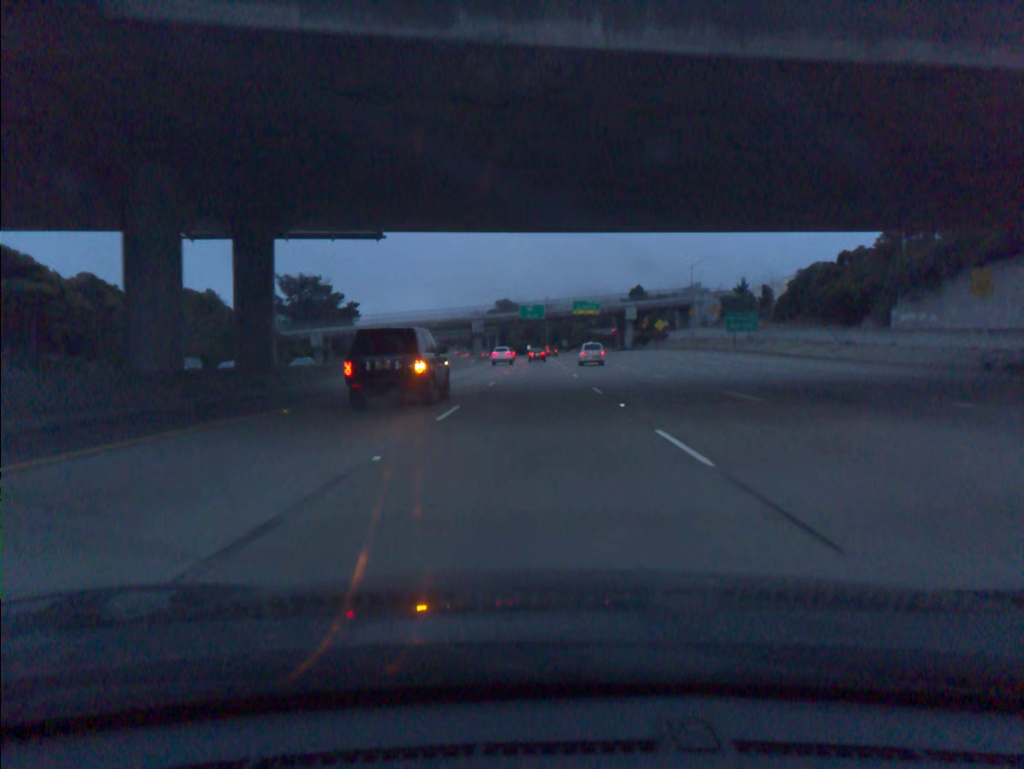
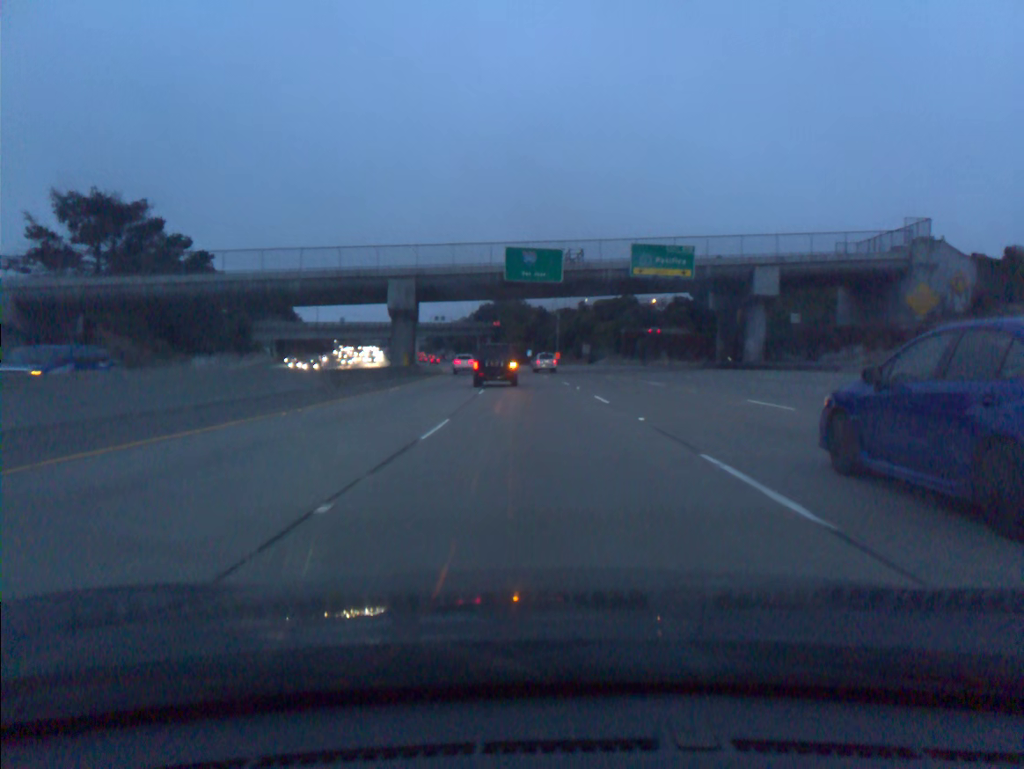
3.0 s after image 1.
(-0.3, +90.3) m; 0°
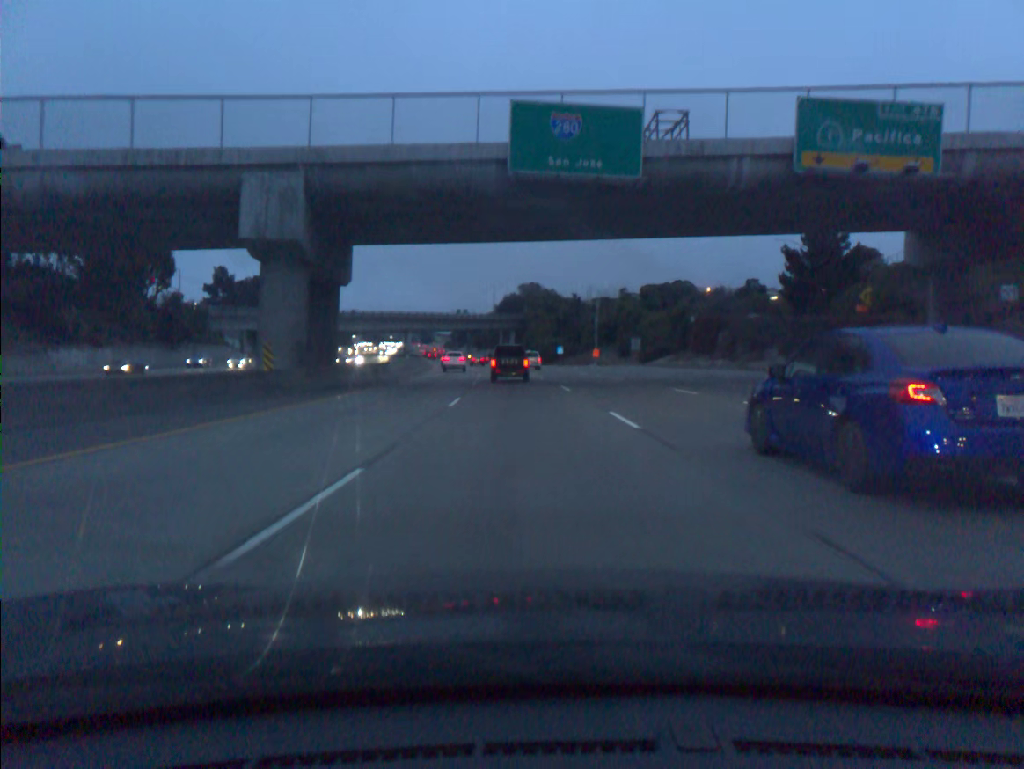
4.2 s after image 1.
(-0.6, +36.3) m; -2°
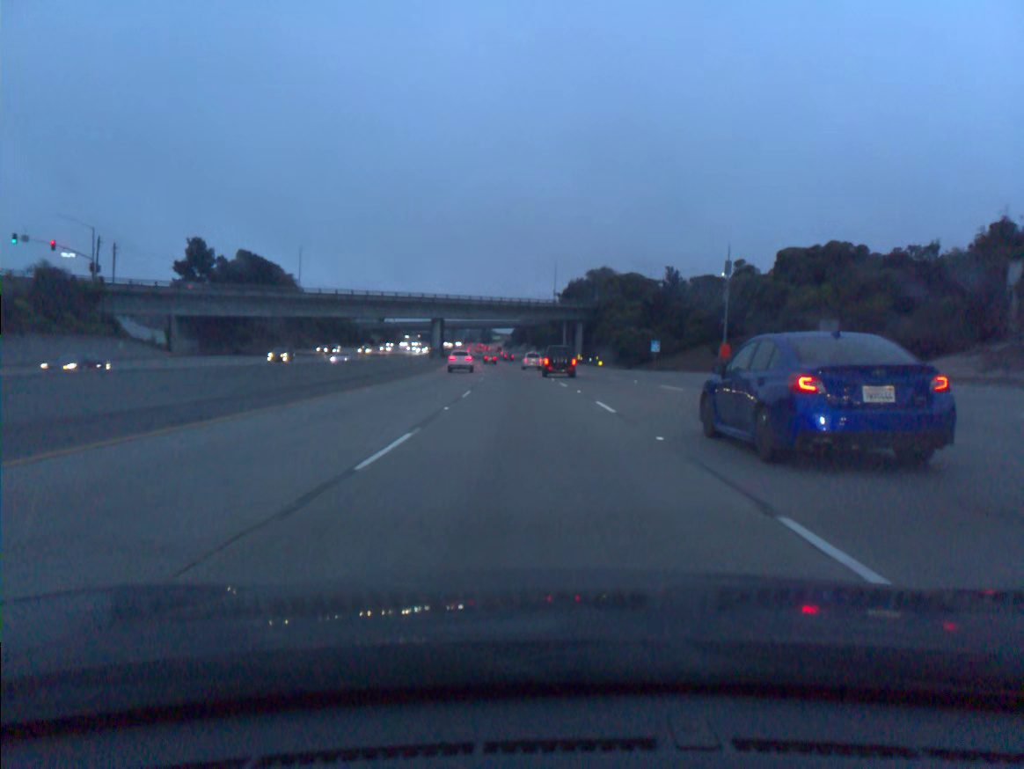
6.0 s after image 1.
(-2.3, +54.7) m; -5°
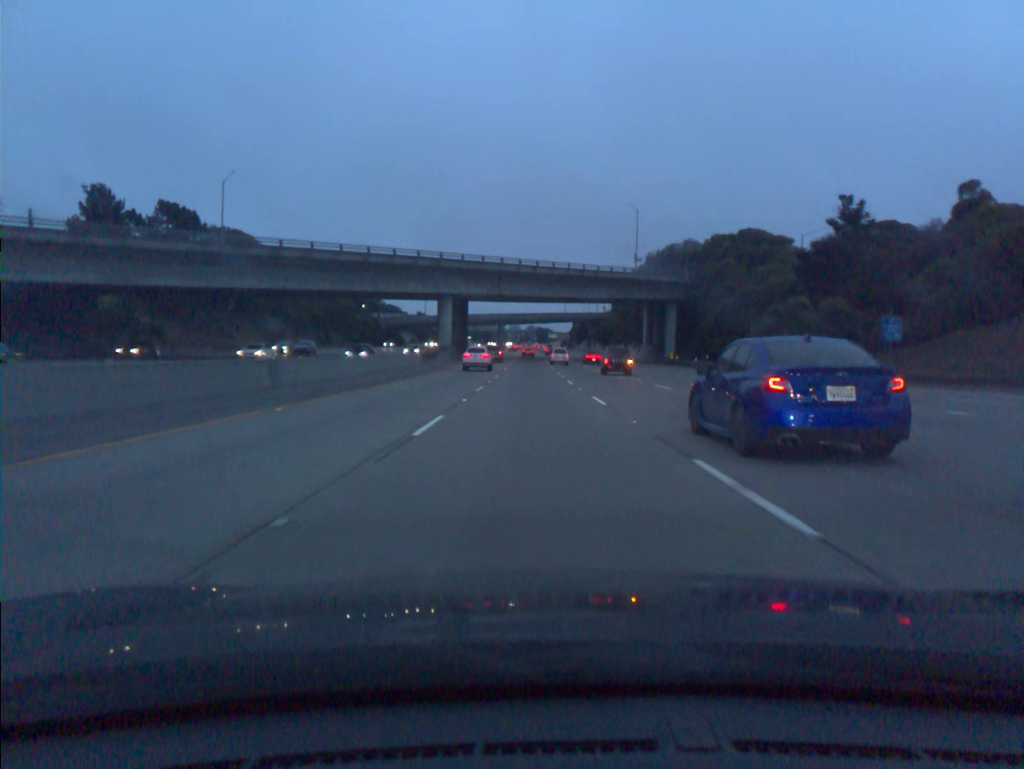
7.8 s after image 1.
(-2.1, +54.9) m; -4°
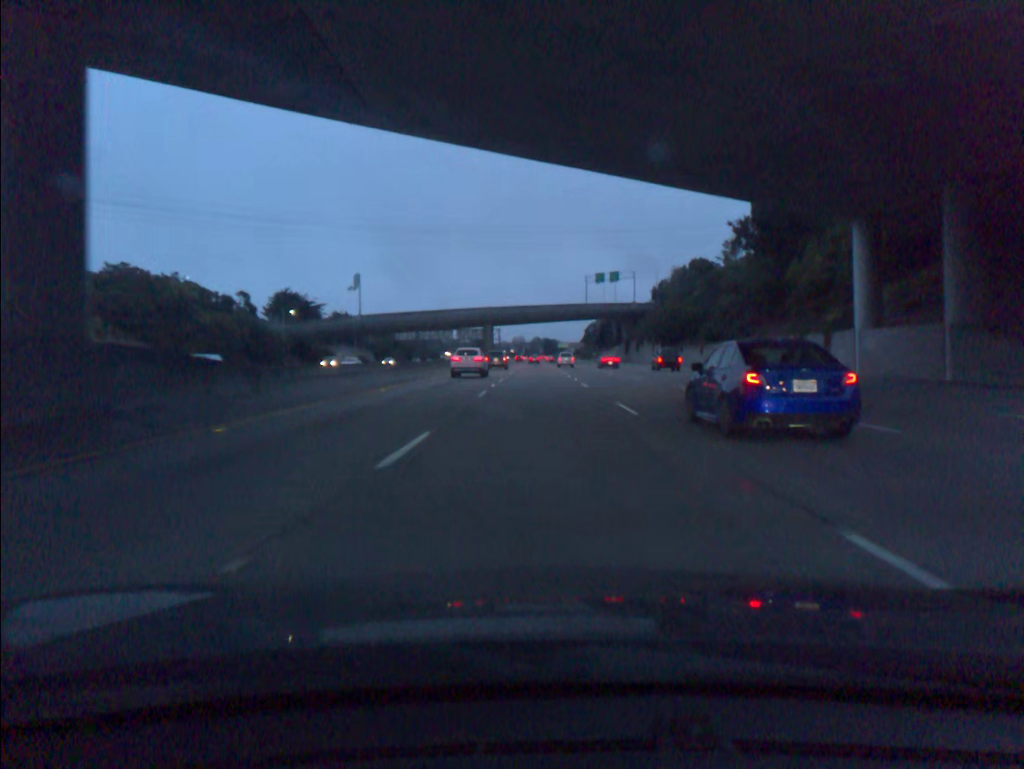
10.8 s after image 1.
(-1.5, +91.3) m; -1°
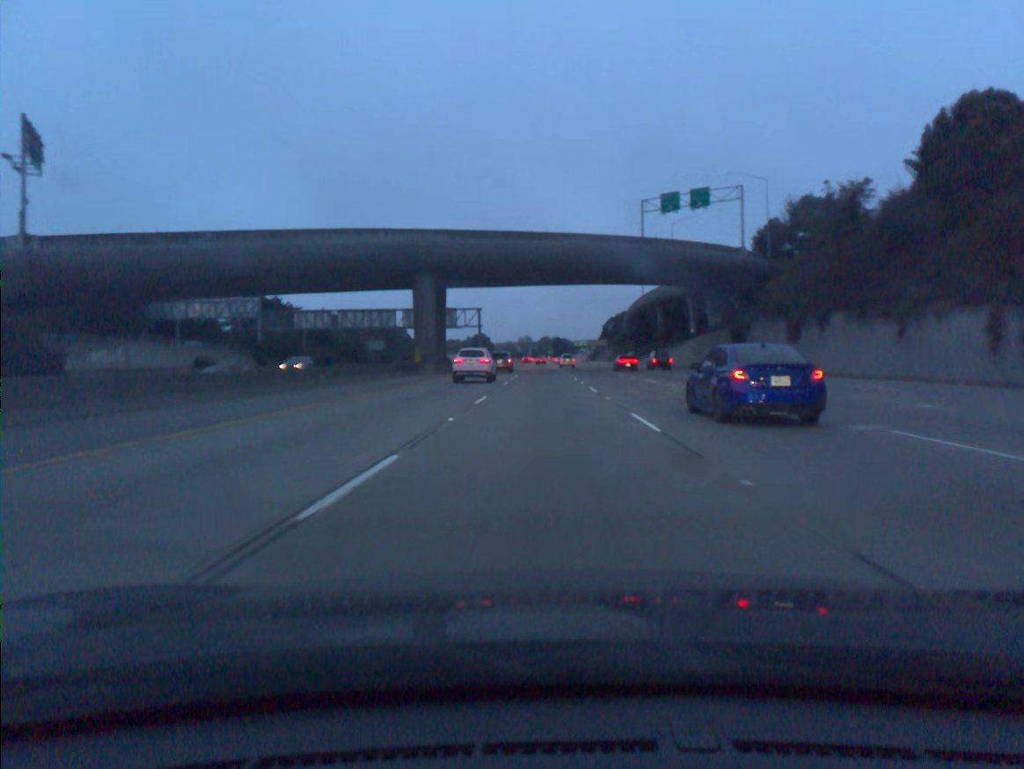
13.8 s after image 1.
(-0.5, +90.7) m; -1°
